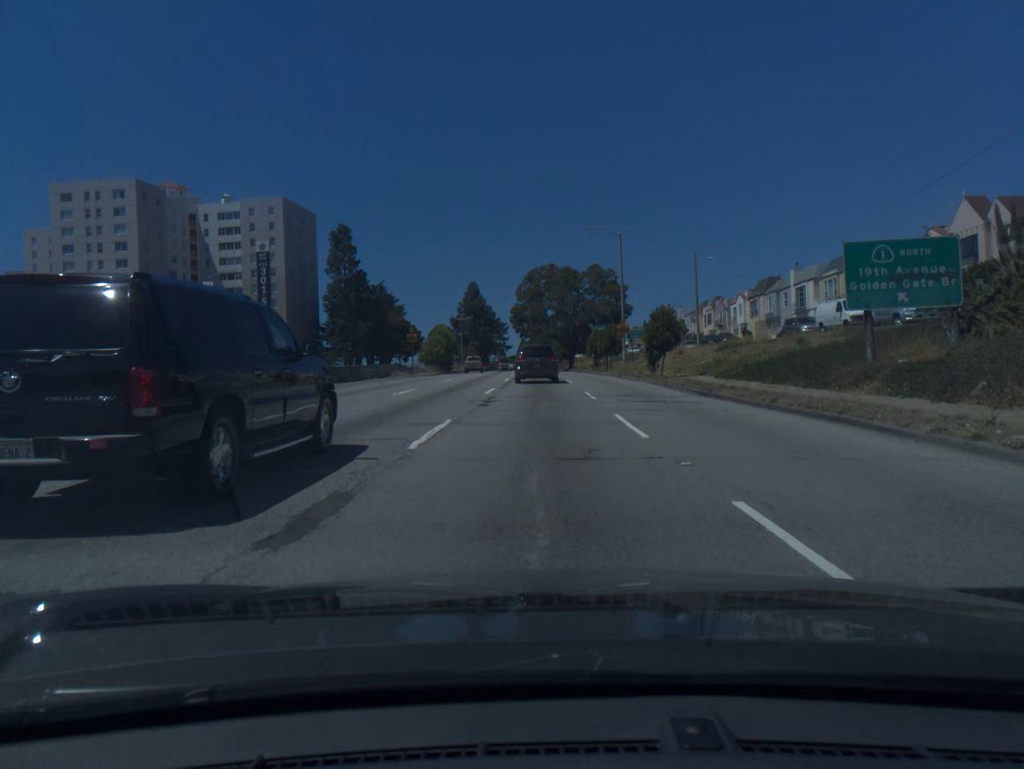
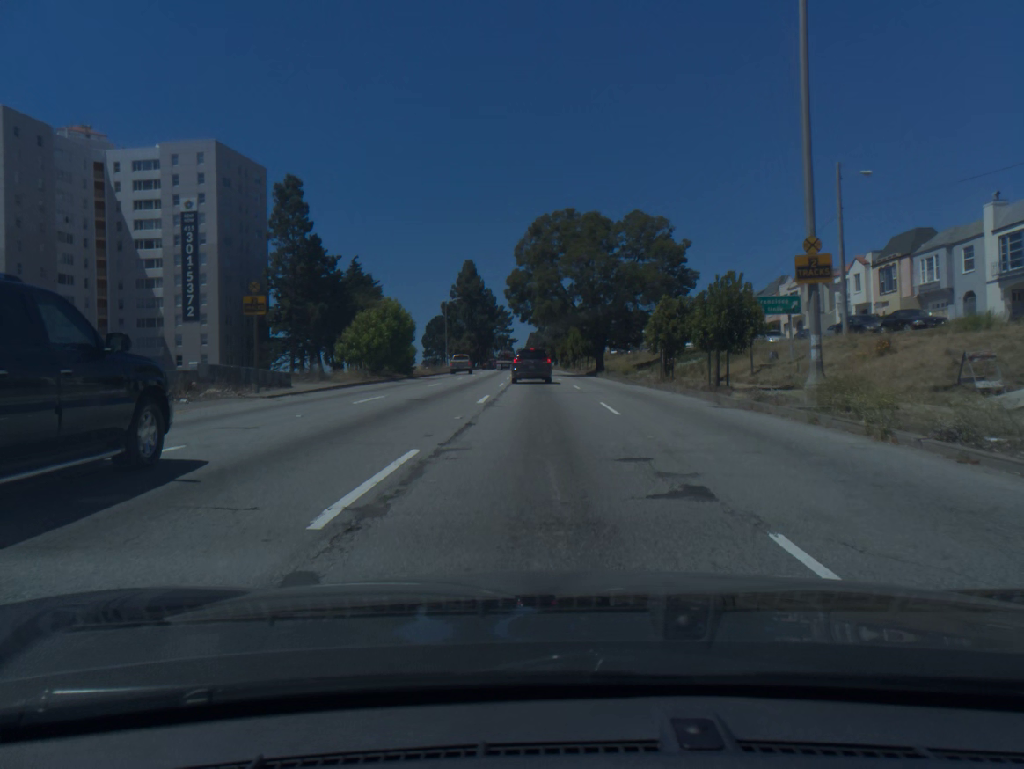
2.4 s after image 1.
(-0.3, +34.4) m; -1°
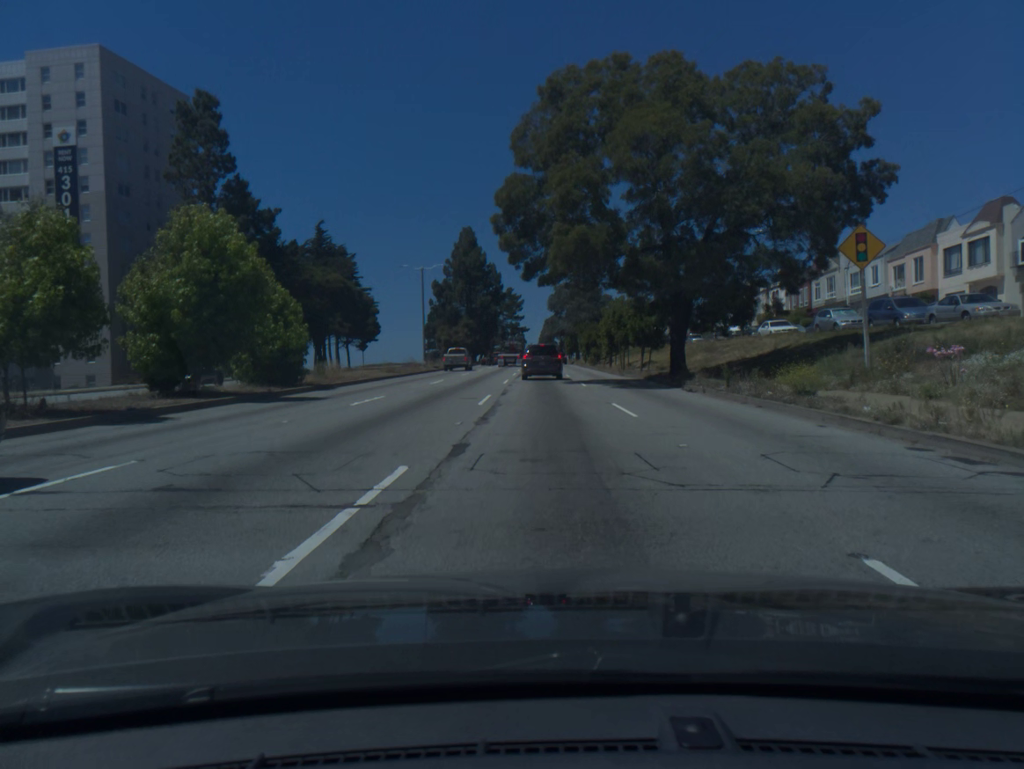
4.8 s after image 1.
(-0.3, +31.0) m; -1°
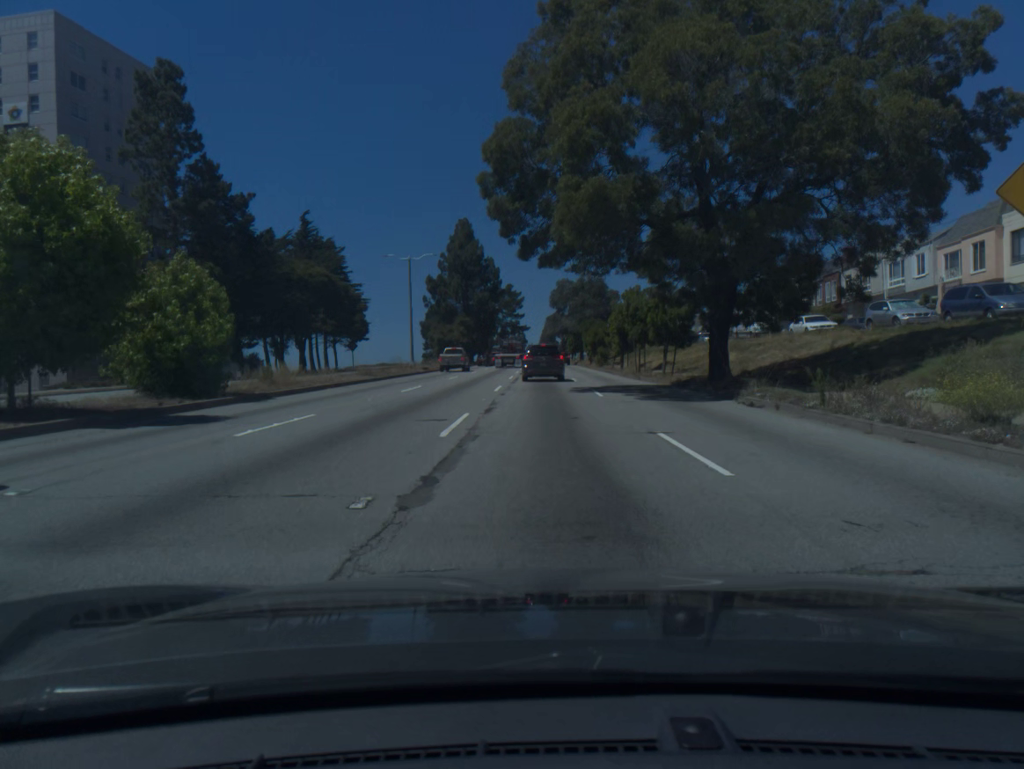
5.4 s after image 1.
(0.0, +7.4) m; 0°
